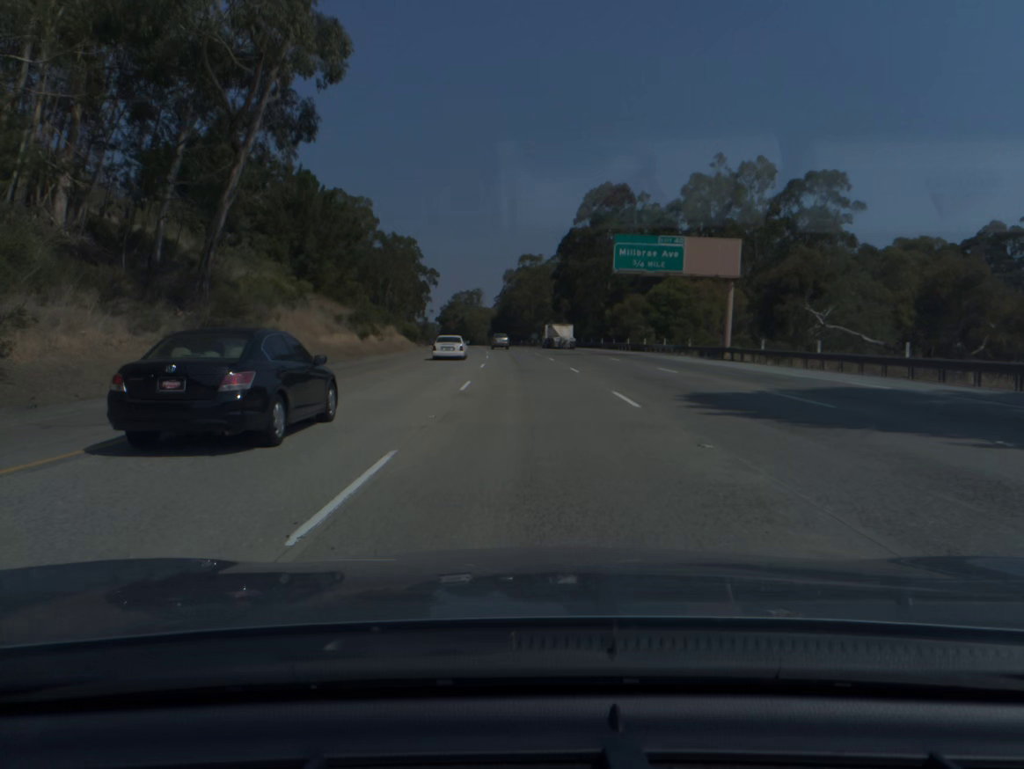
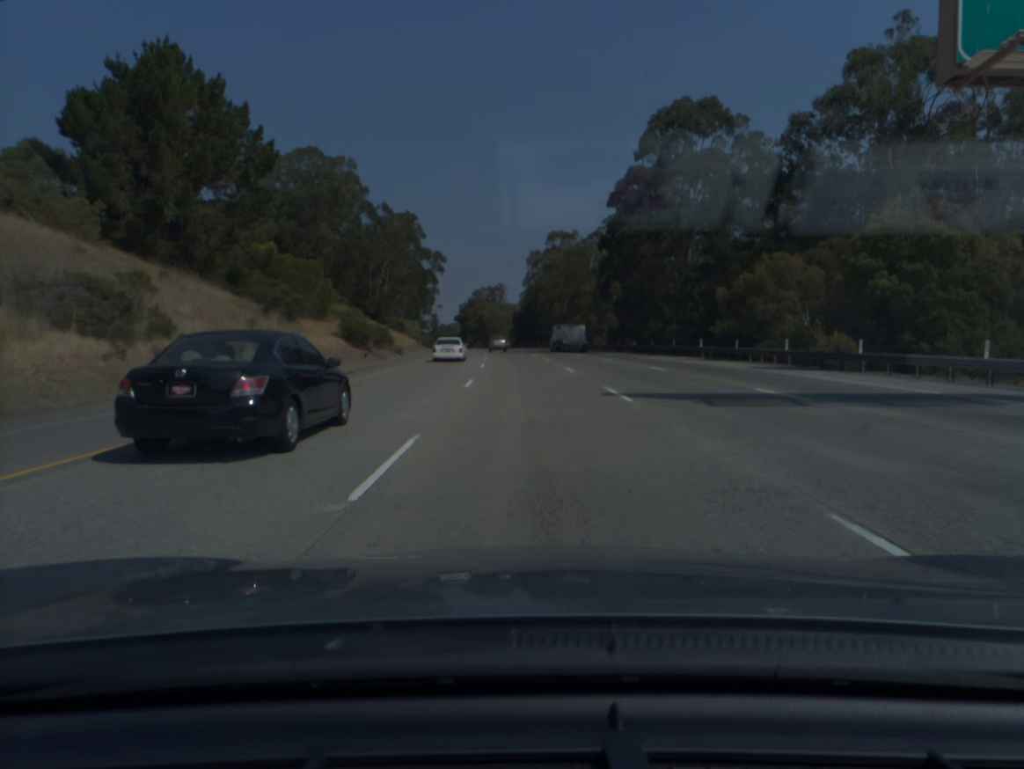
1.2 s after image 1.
(-0.6, +42.7) m; -2°
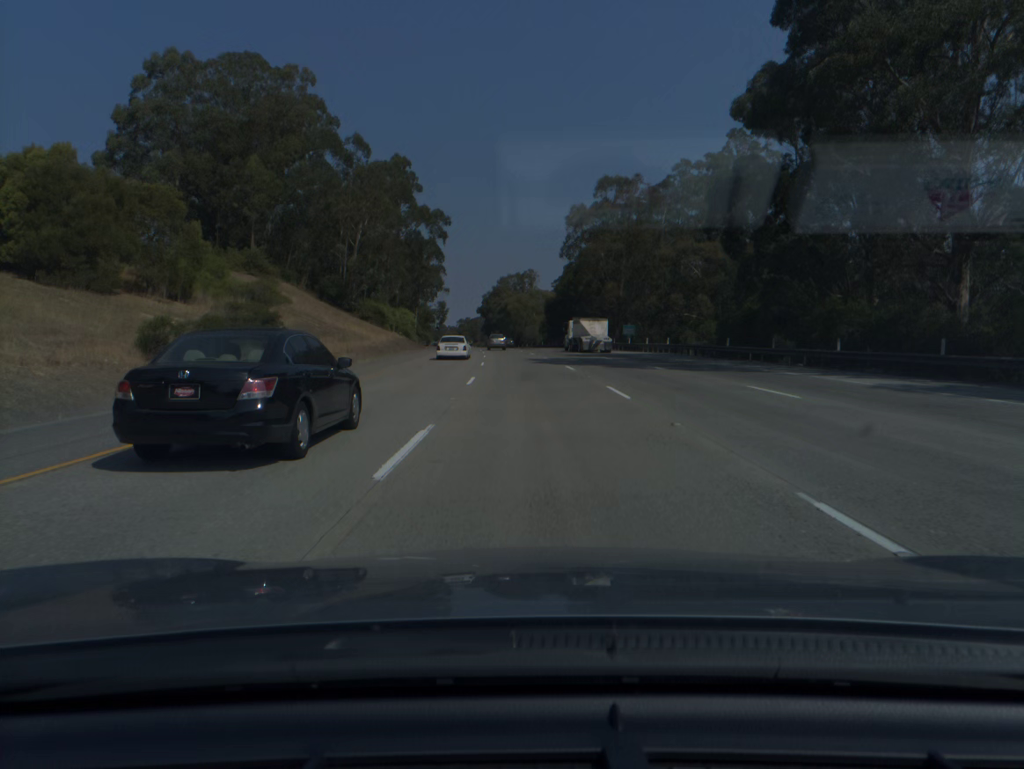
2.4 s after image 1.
(-0.9, +42.9) m; -2°
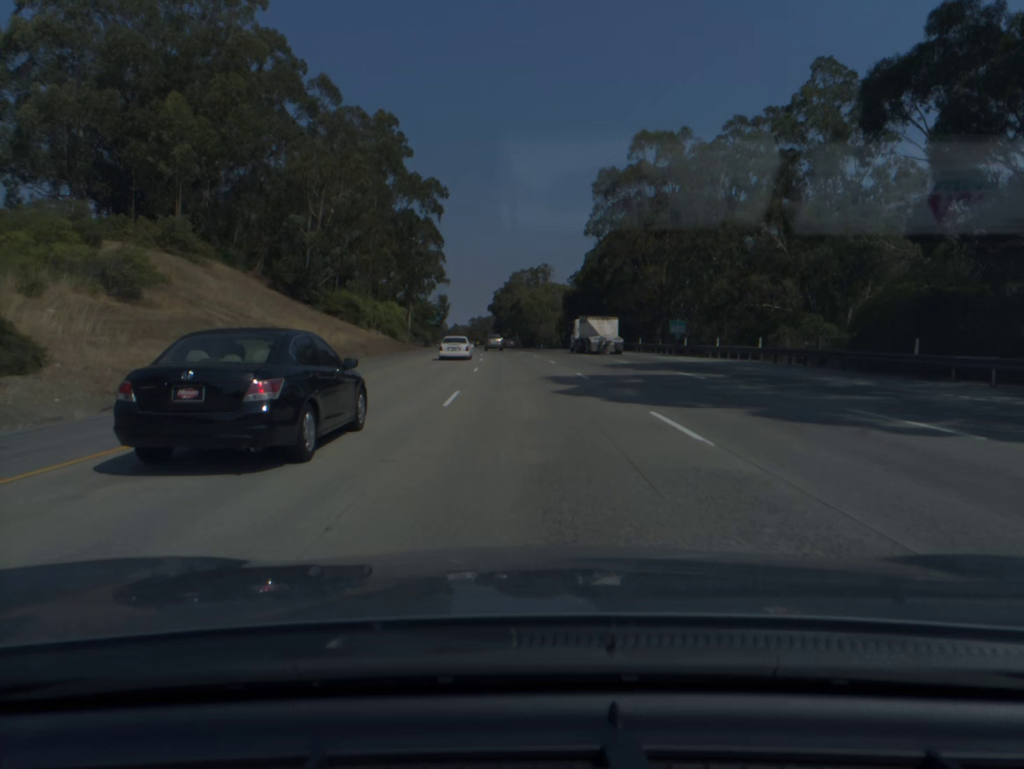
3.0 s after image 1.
(-0.2, +21.5) m; -1°
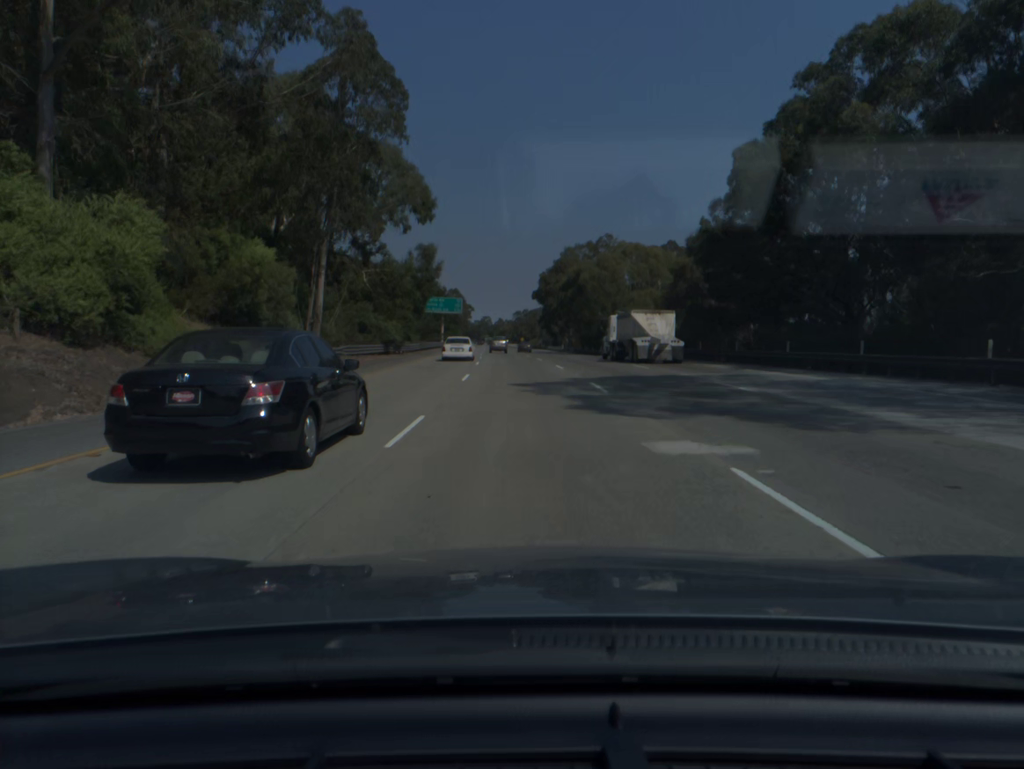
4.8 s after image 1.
(-1.9, +64.1) m; -3°
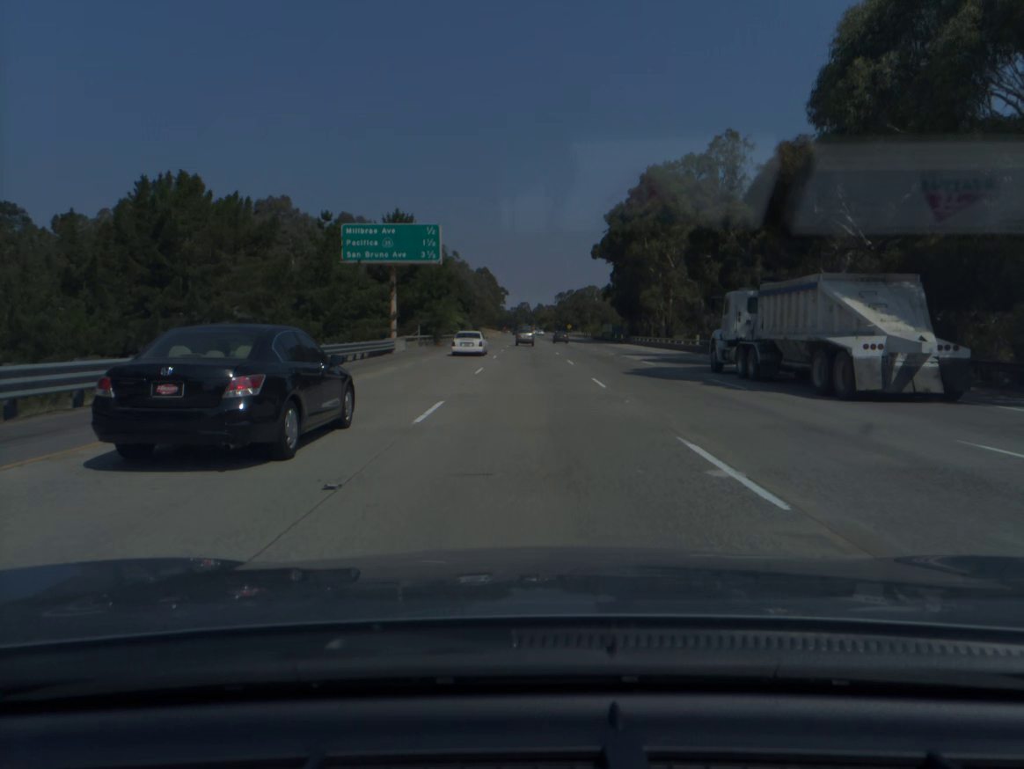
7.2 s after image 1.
(-2.9, +85.6) m; -3°
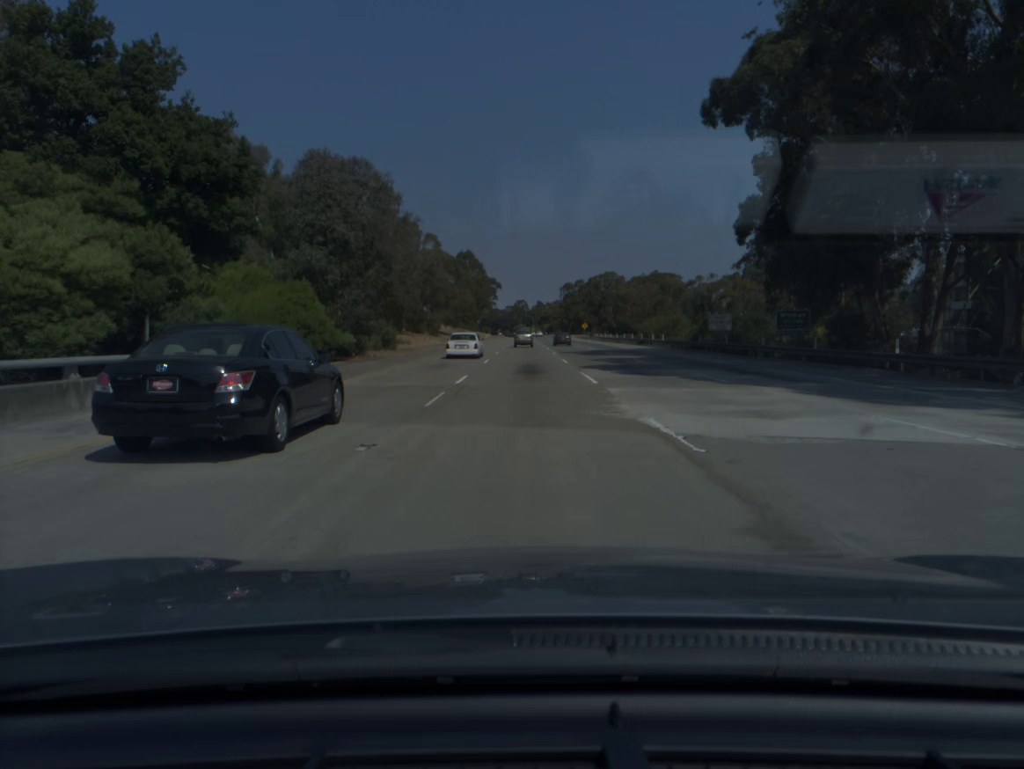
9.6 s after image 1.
(+0.2, +85.5) m; 0°
